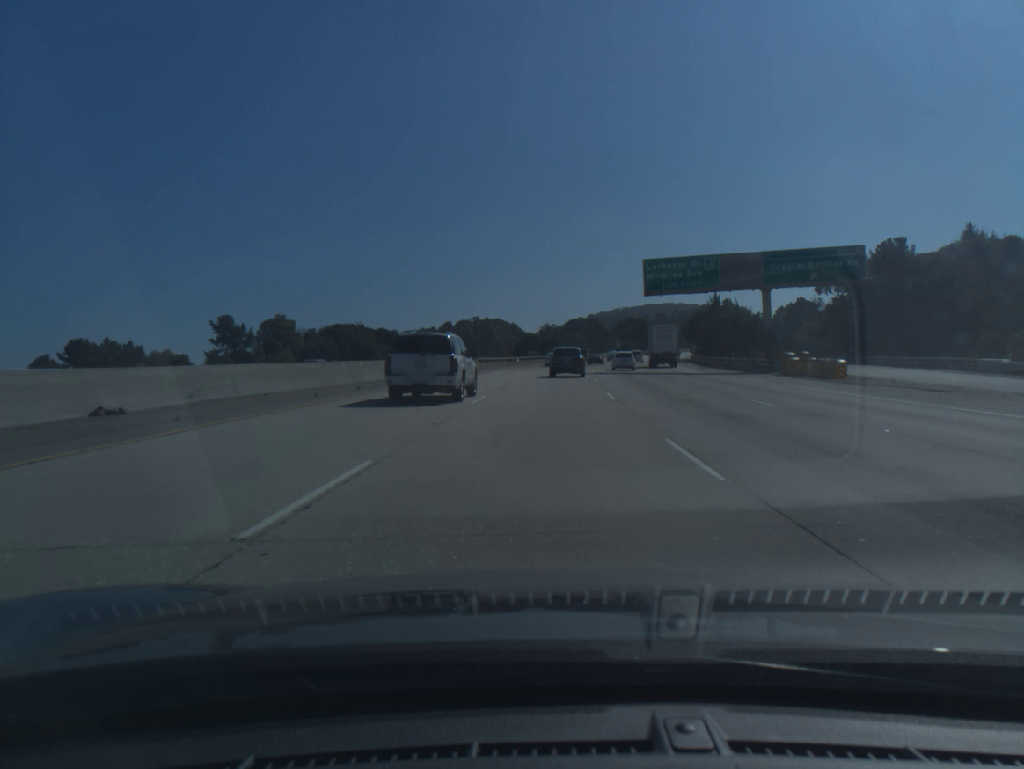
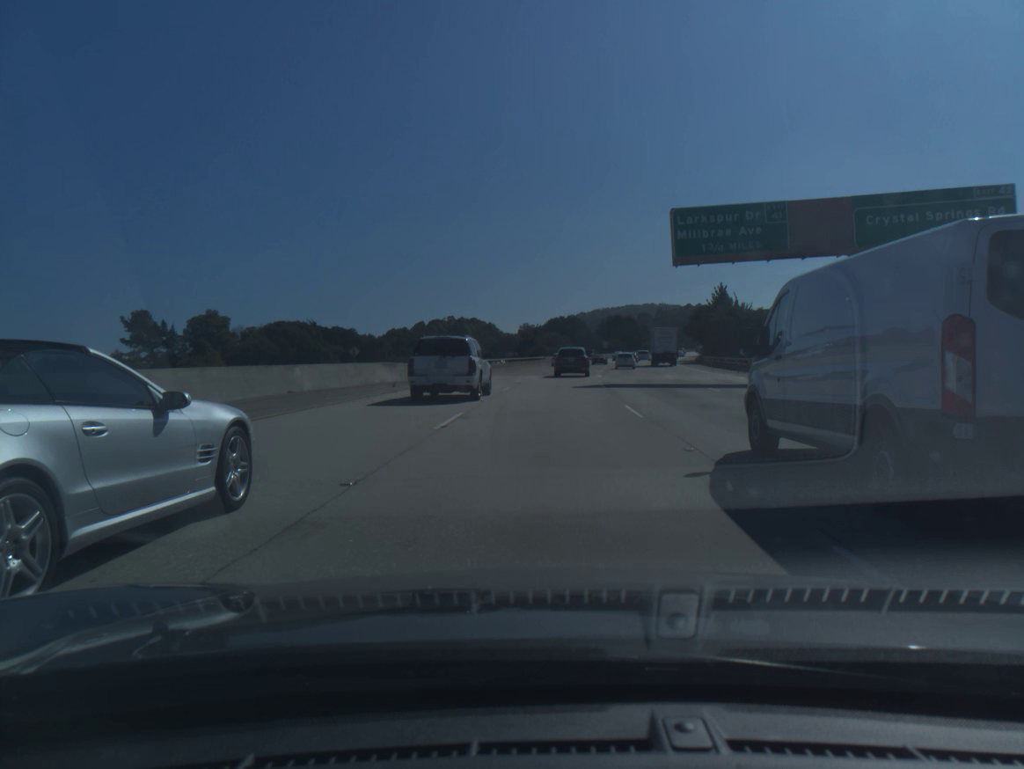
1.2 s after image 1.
(+0.3, +20.7) m; +1°
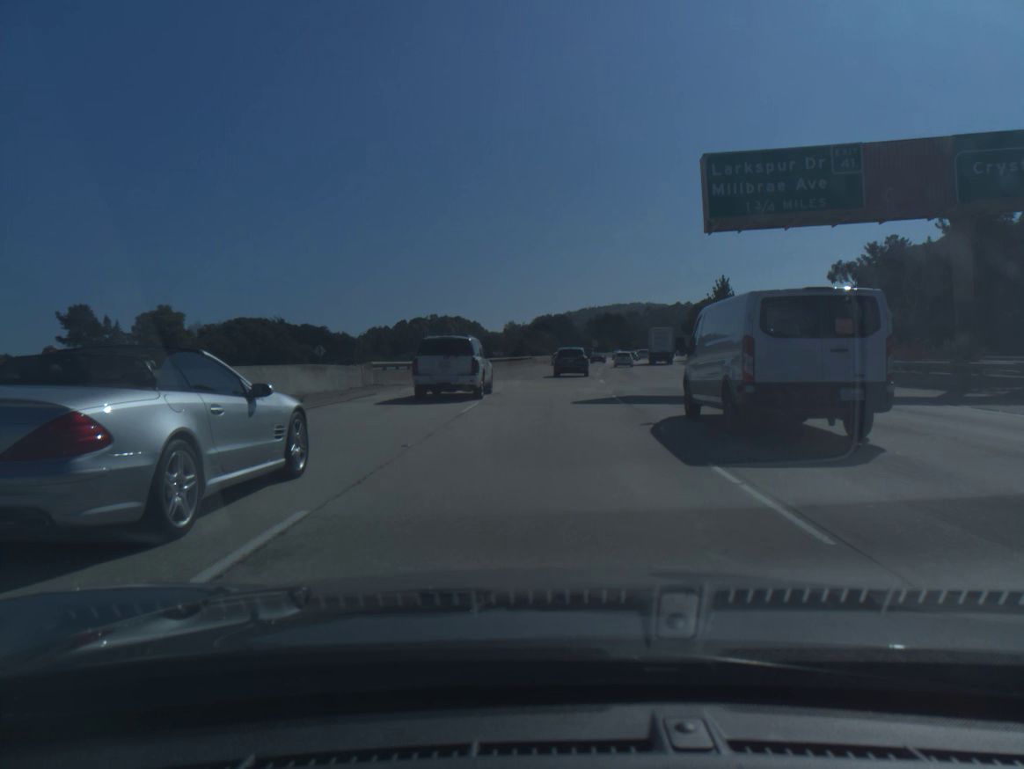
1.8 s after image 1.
(+0.1, +10.5) m; +1°
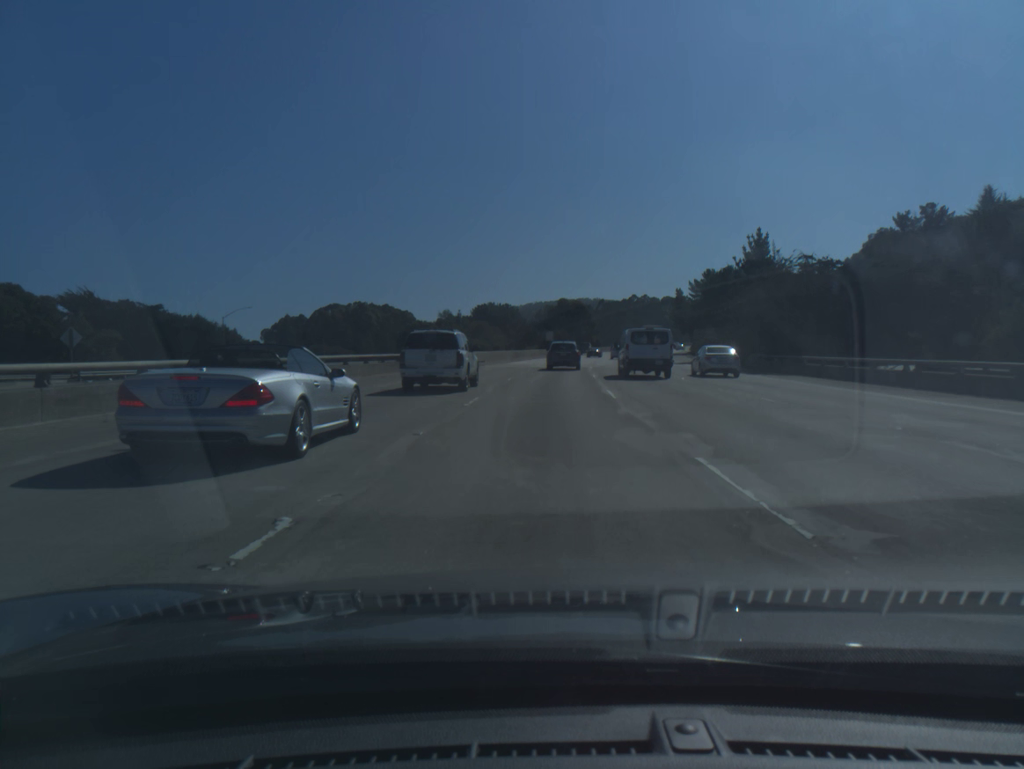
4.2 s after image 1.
(+1.4, +42.6) m; +4°
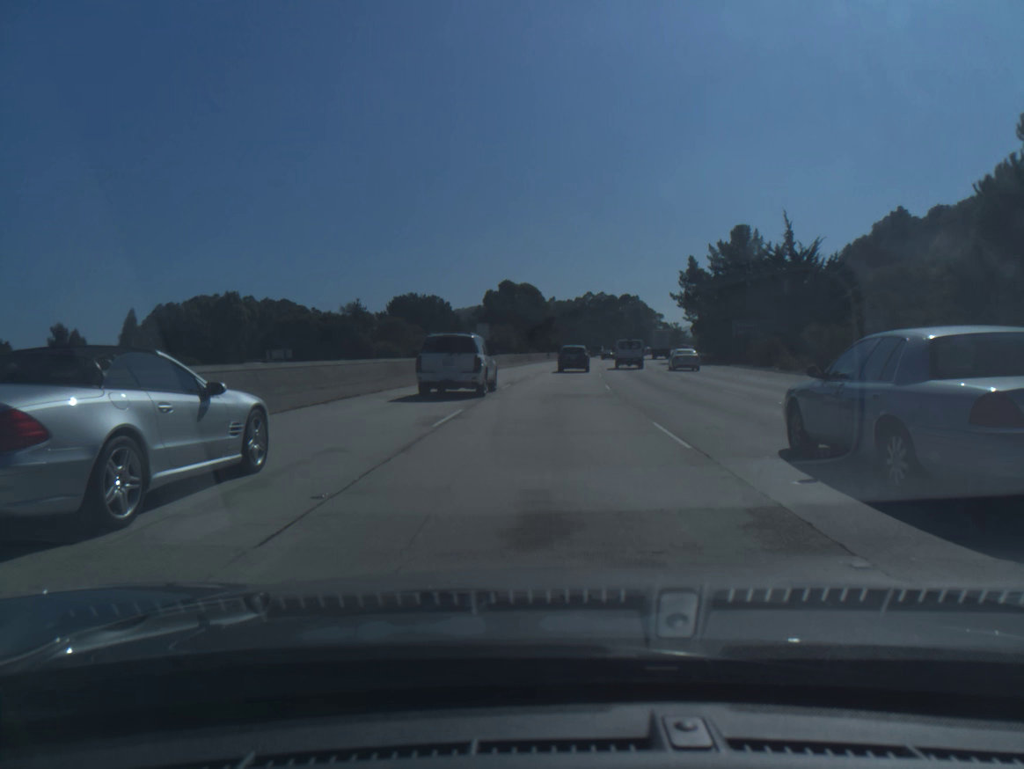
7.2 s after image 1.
(+2.0, +55.0) m; +4°
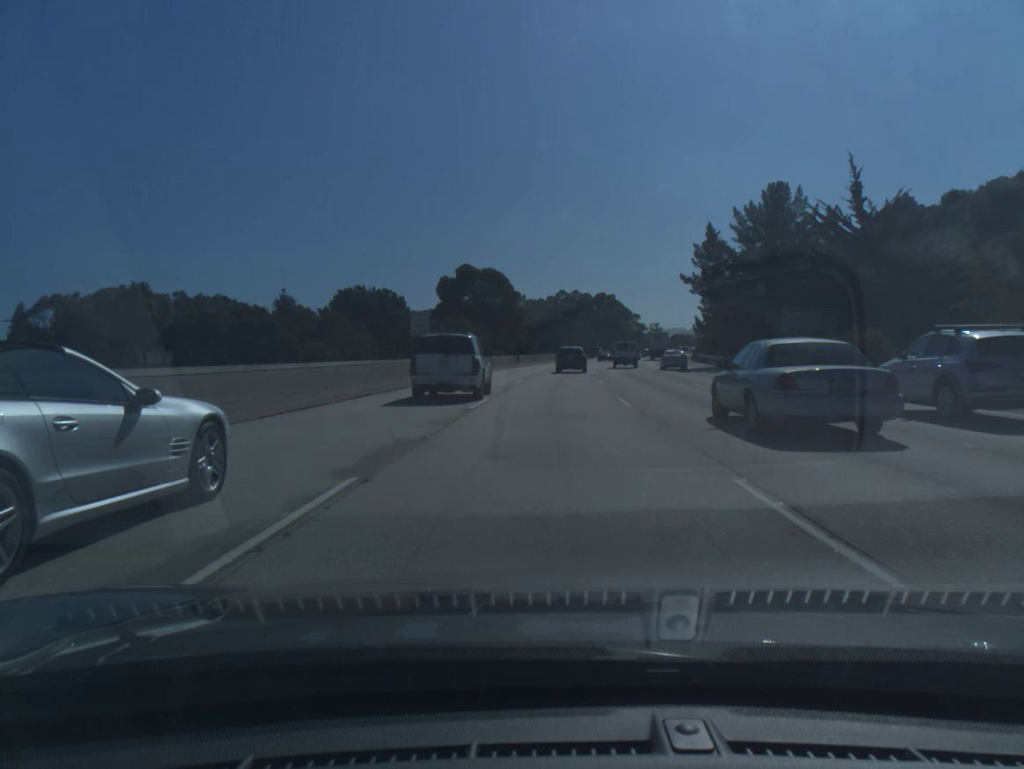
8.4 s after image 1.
(+0.4, +22.8) m; +2°
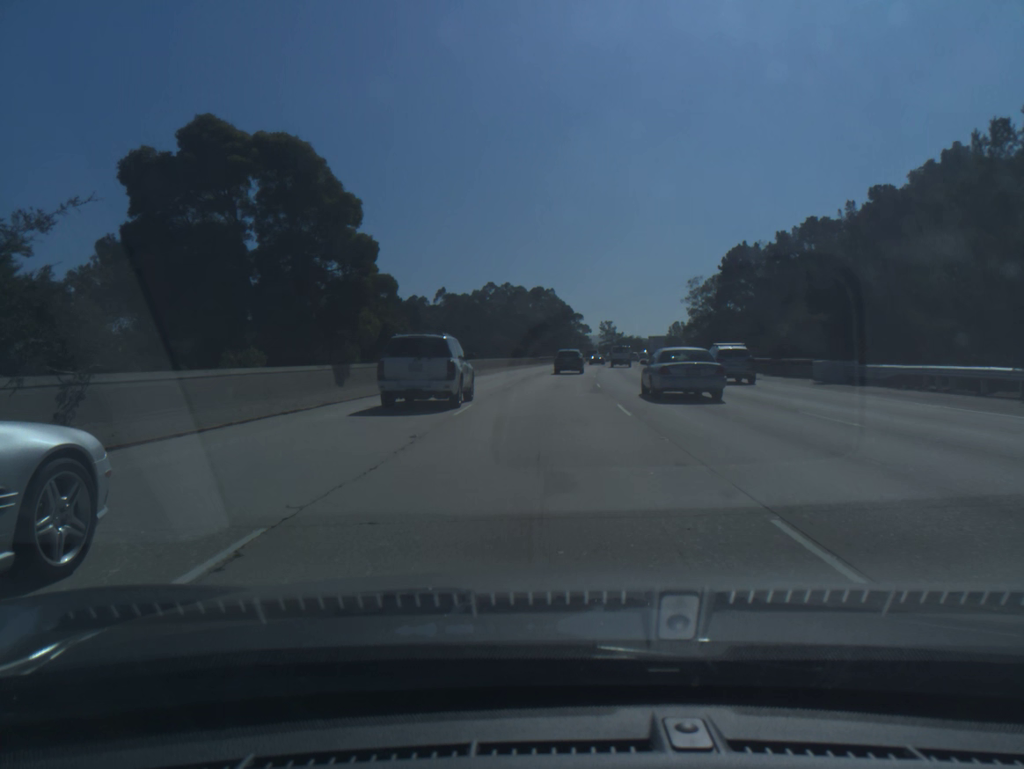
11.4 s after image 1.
(+2.8, +59.1) m; +5°
